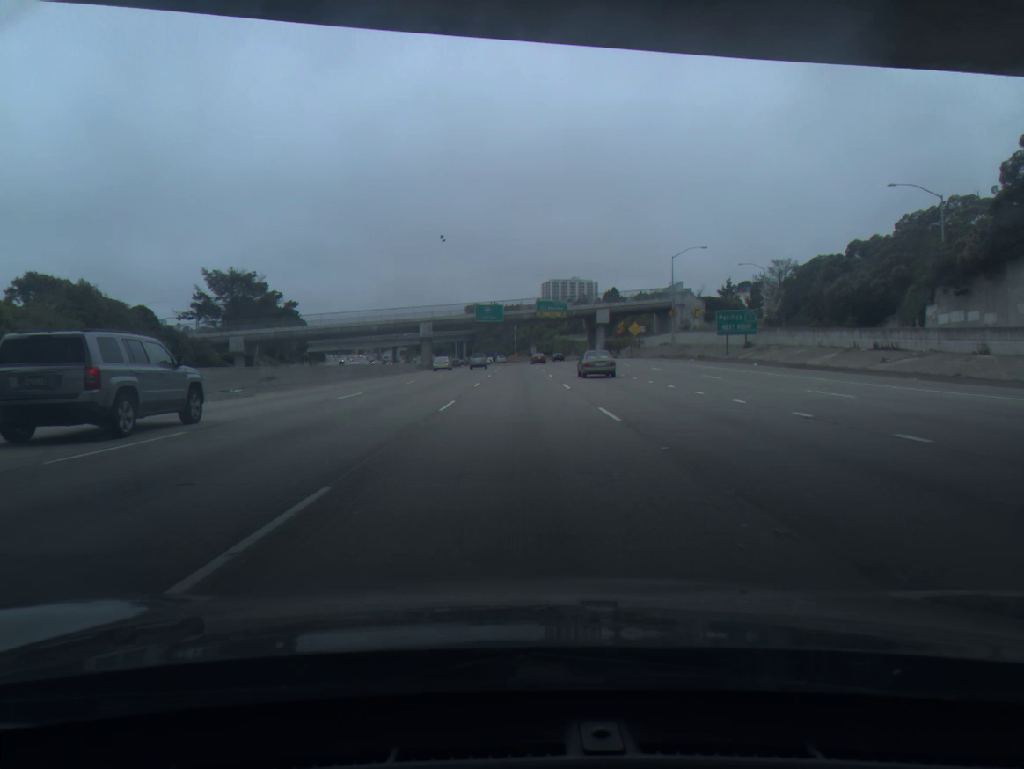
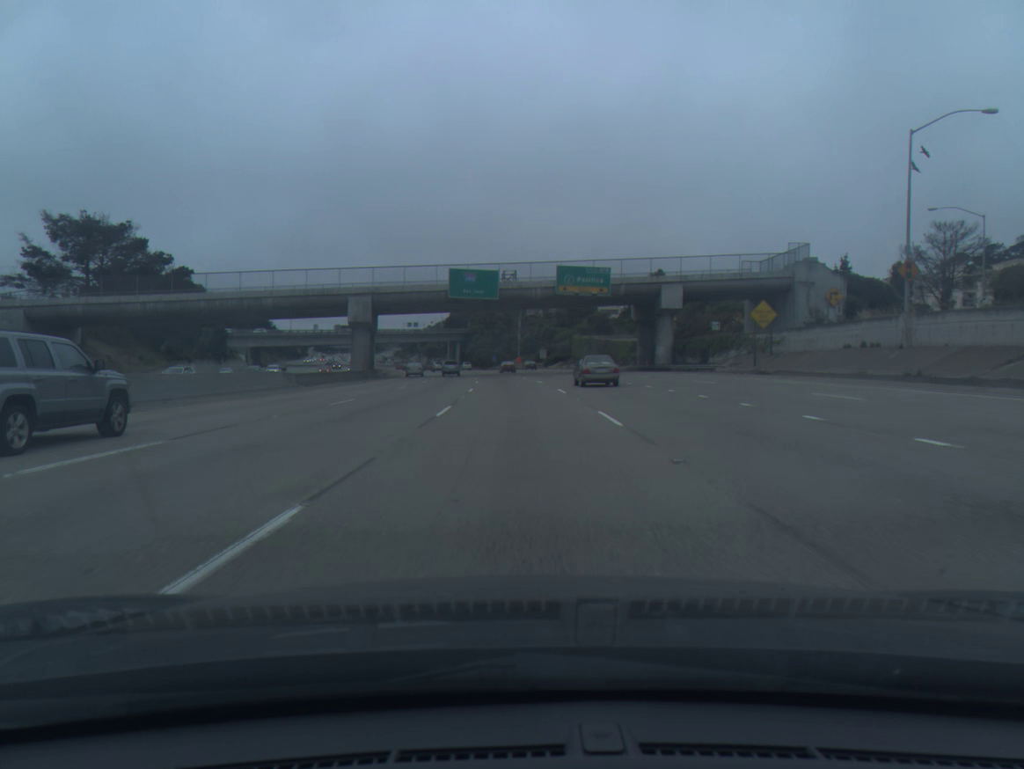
(0.0, +59.0) m; 0°
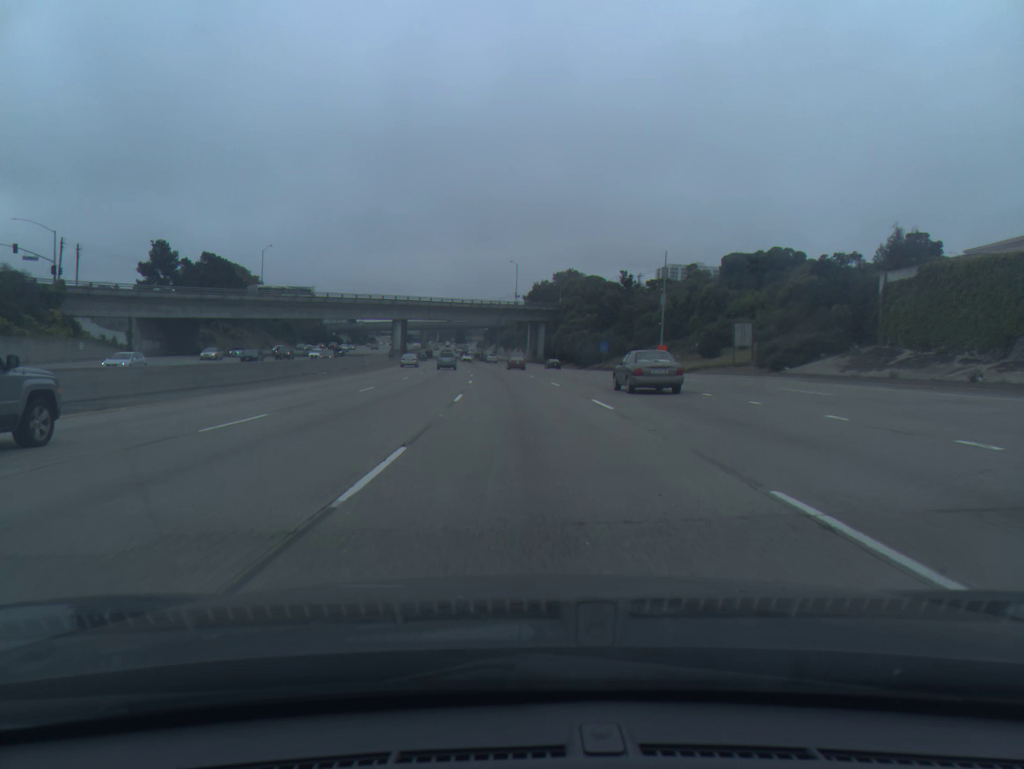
(-4.9, +98.5) m; -7°
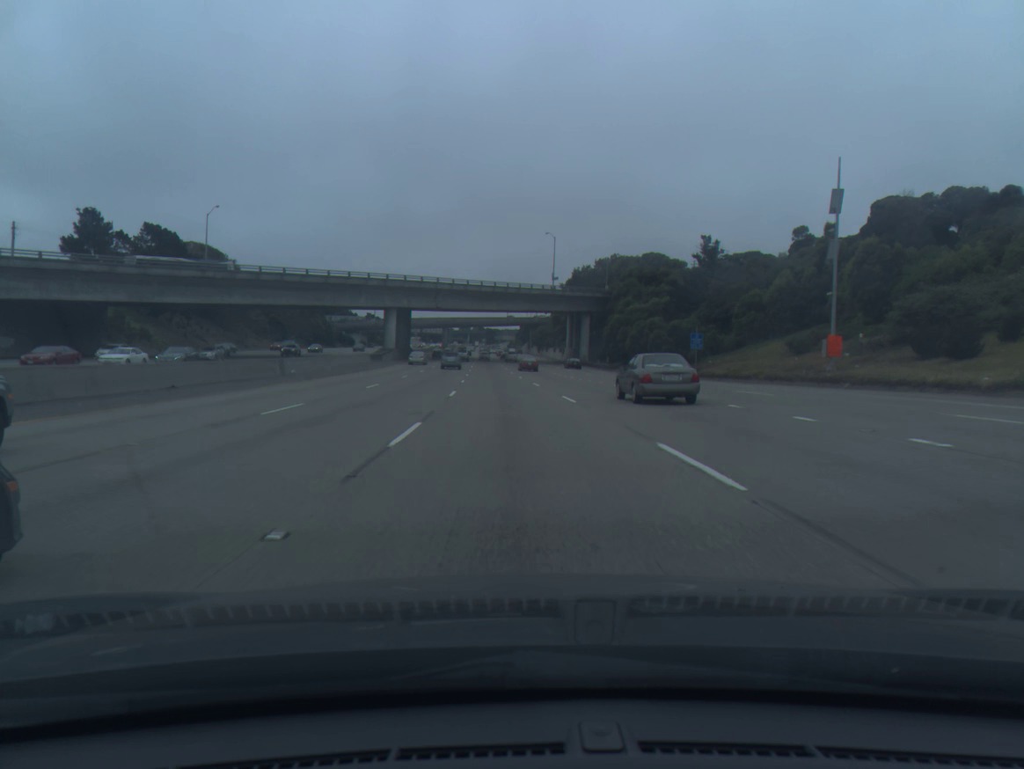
(-0.8, +39.6) m; -2°
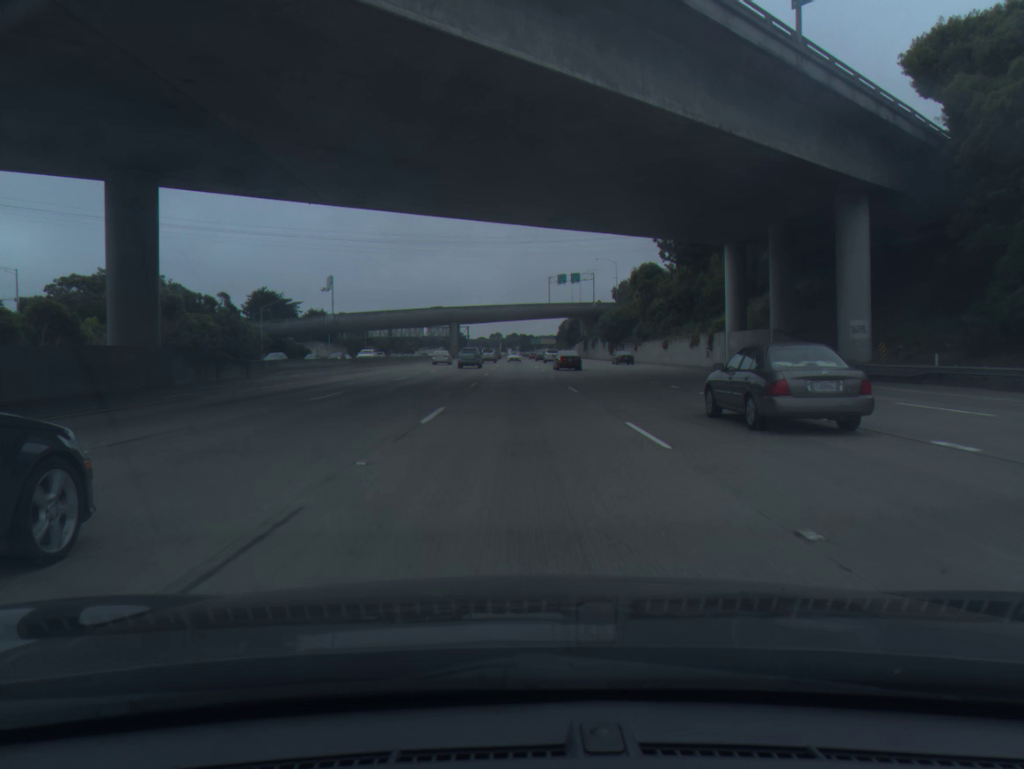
(-4.1, +99.2) m; -3°
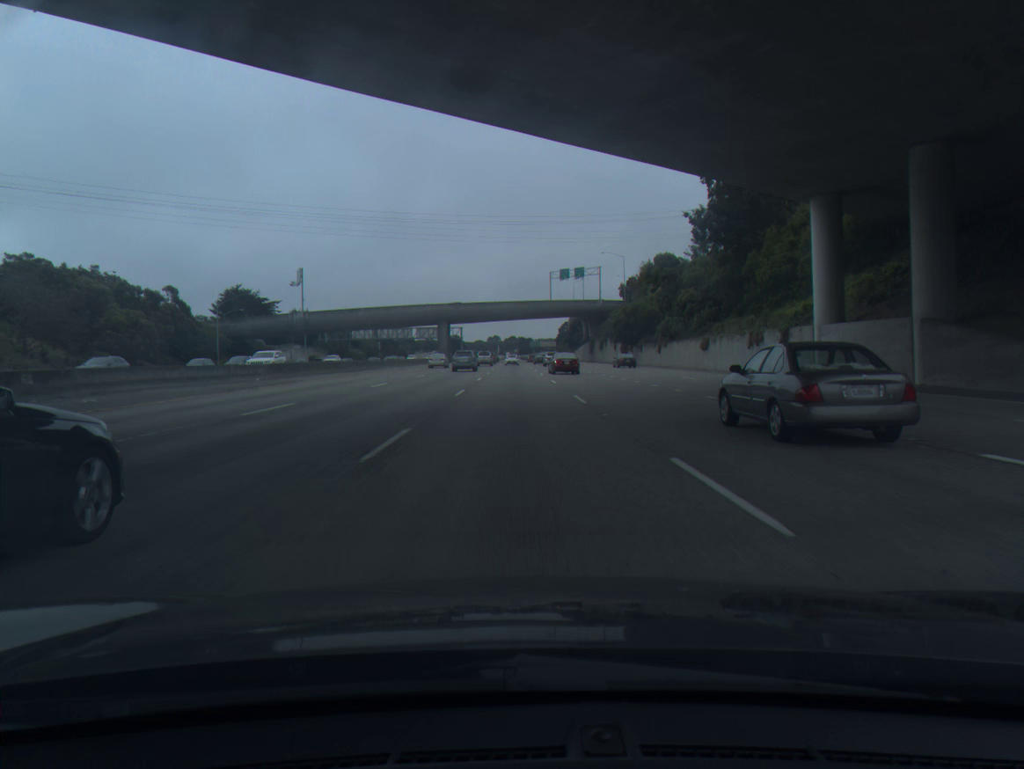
(0.0, +19.4) m; 0°
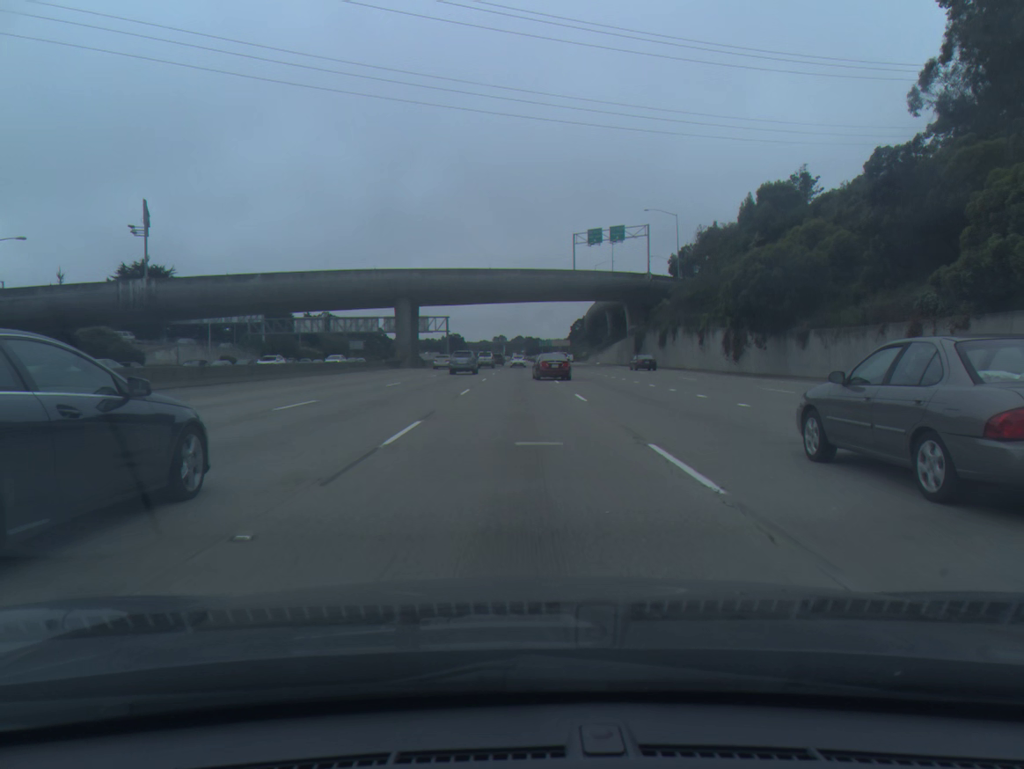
(-0.4, +56.7) m; -1°
